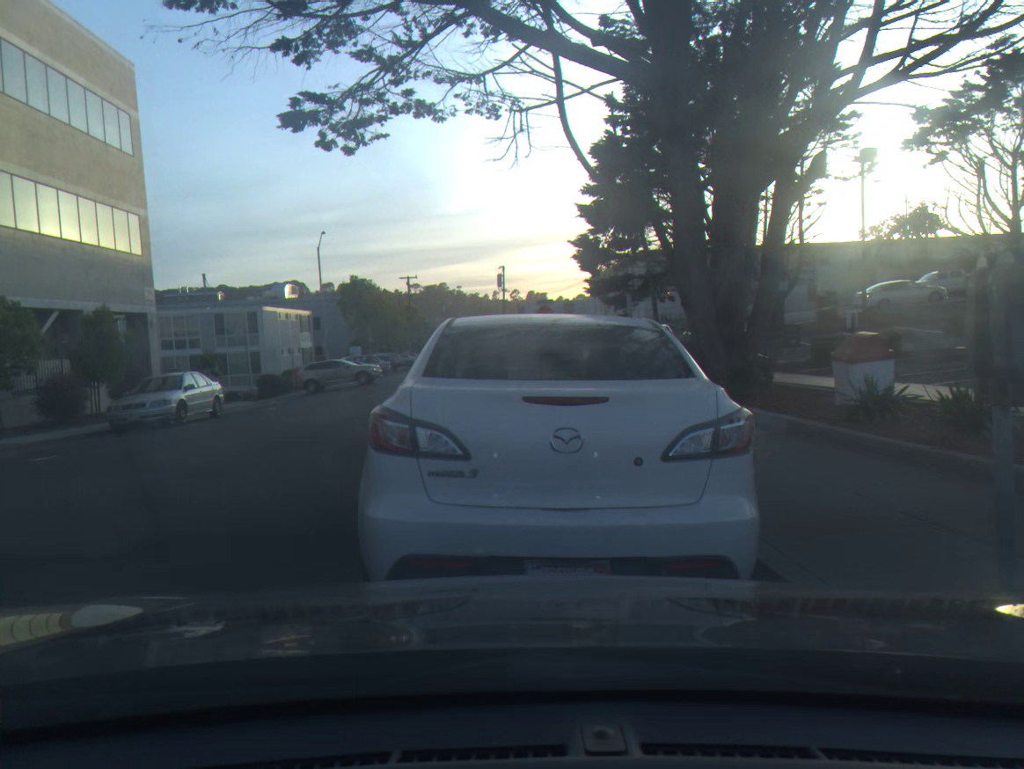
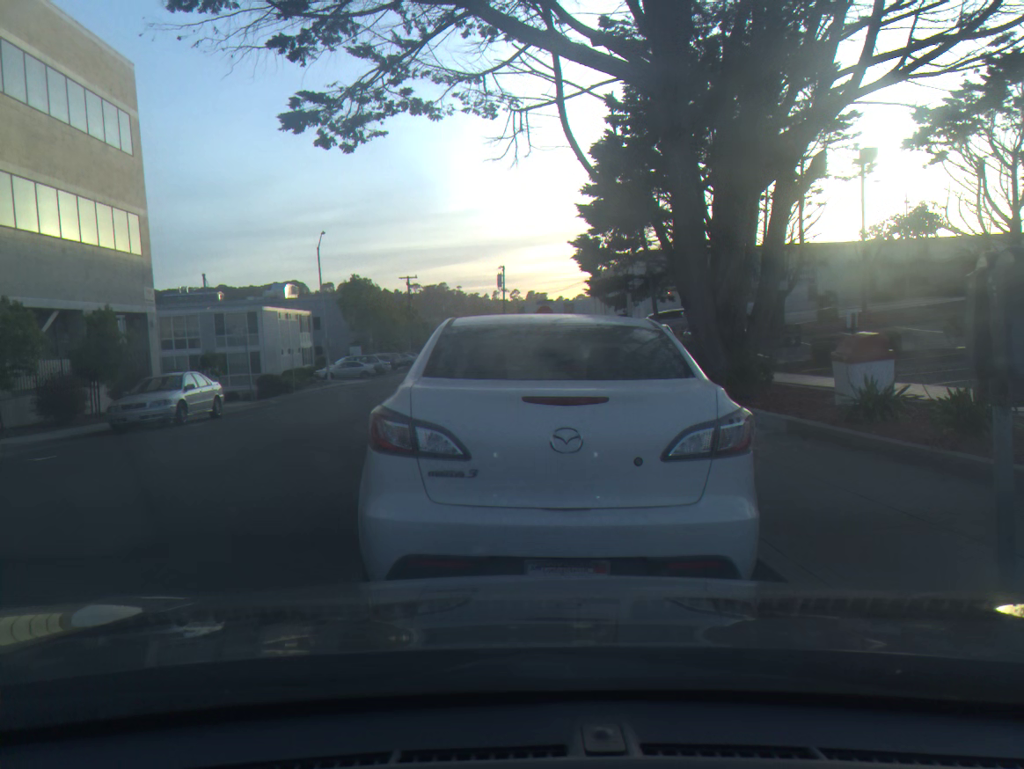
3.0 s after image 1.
(0.0, 0.0) m; 0°
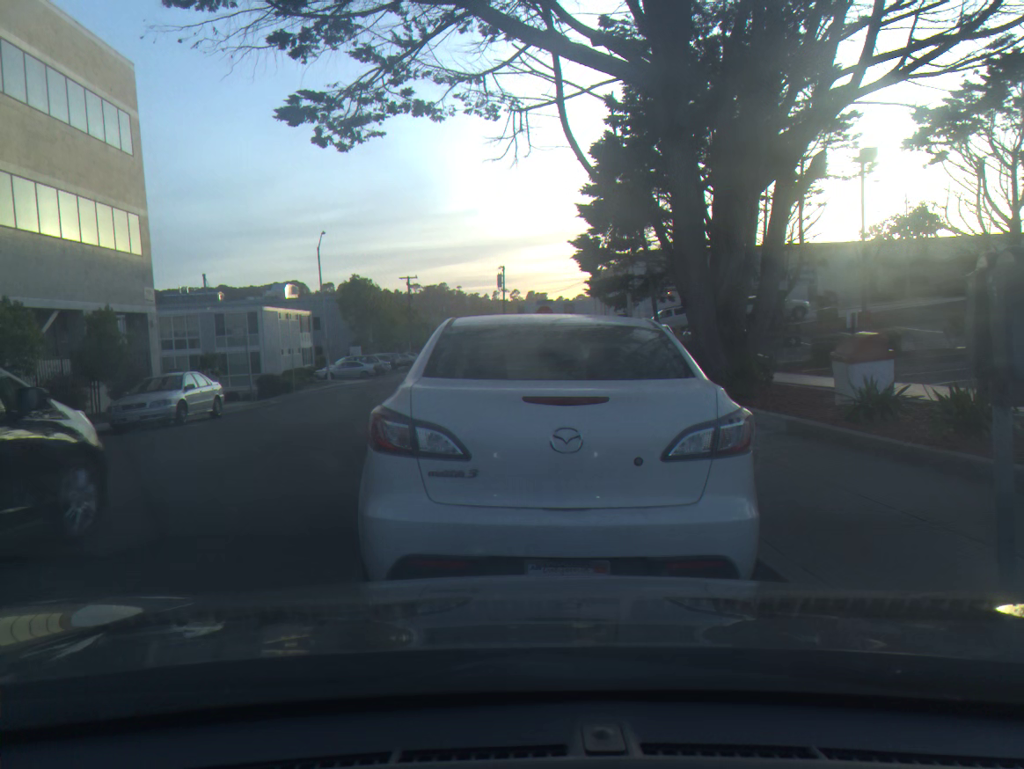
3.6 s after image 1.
(0.0, 0.0) m; 0°
